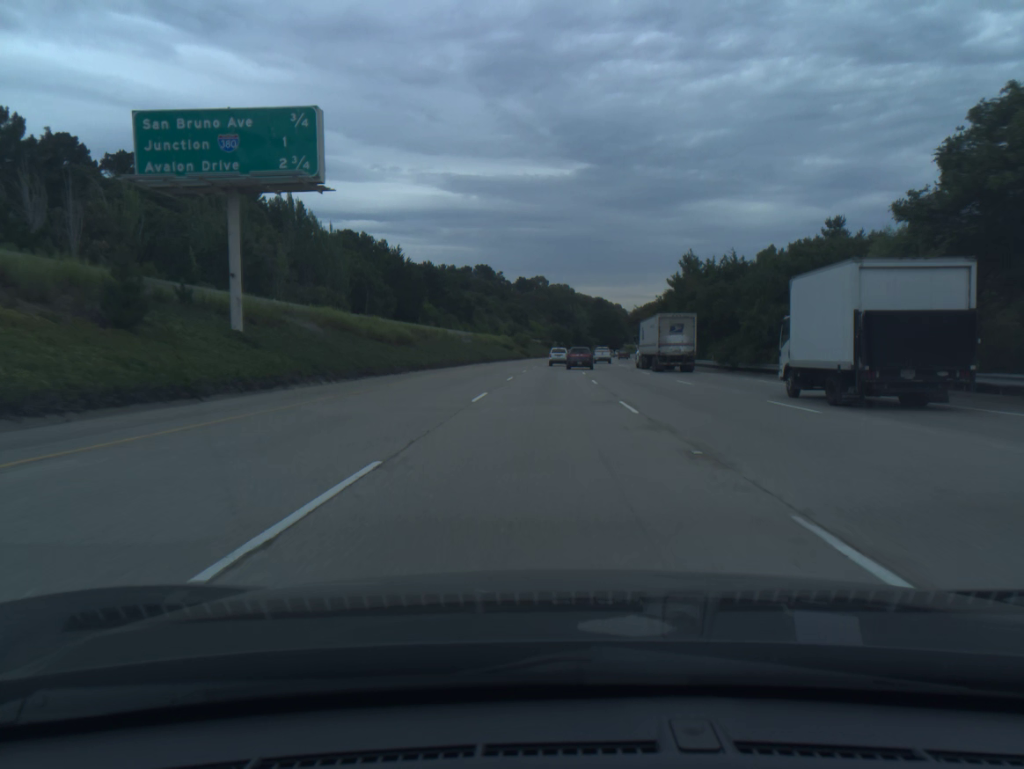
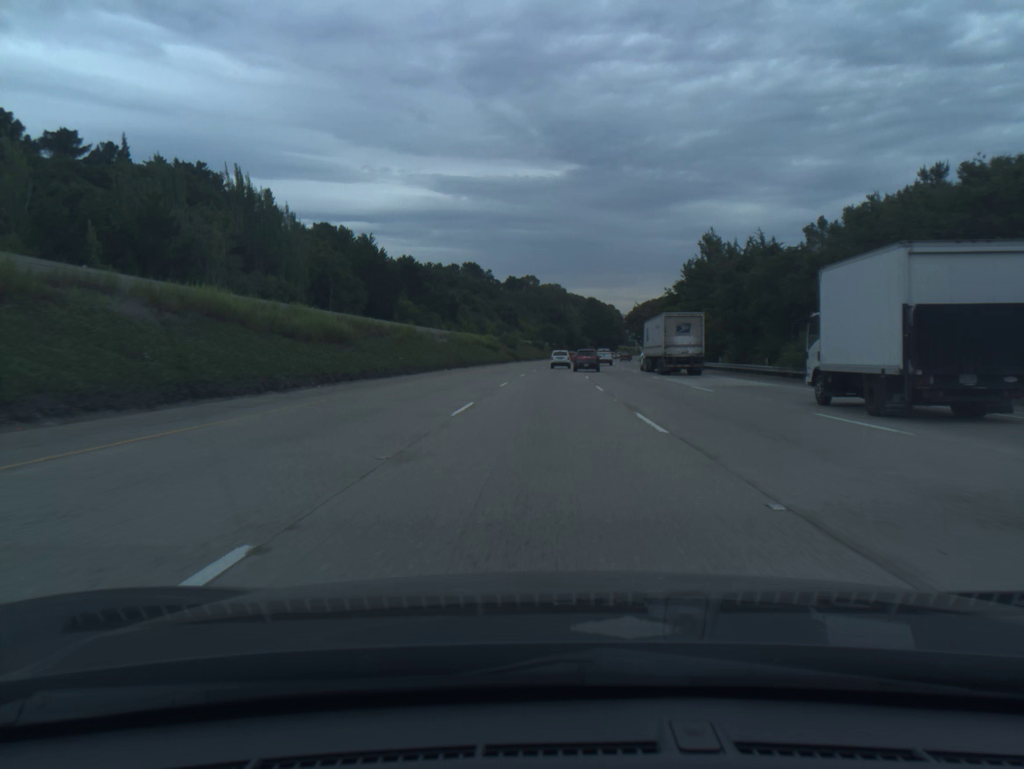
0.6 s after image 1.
(+0.1, +18.3) m; +1°
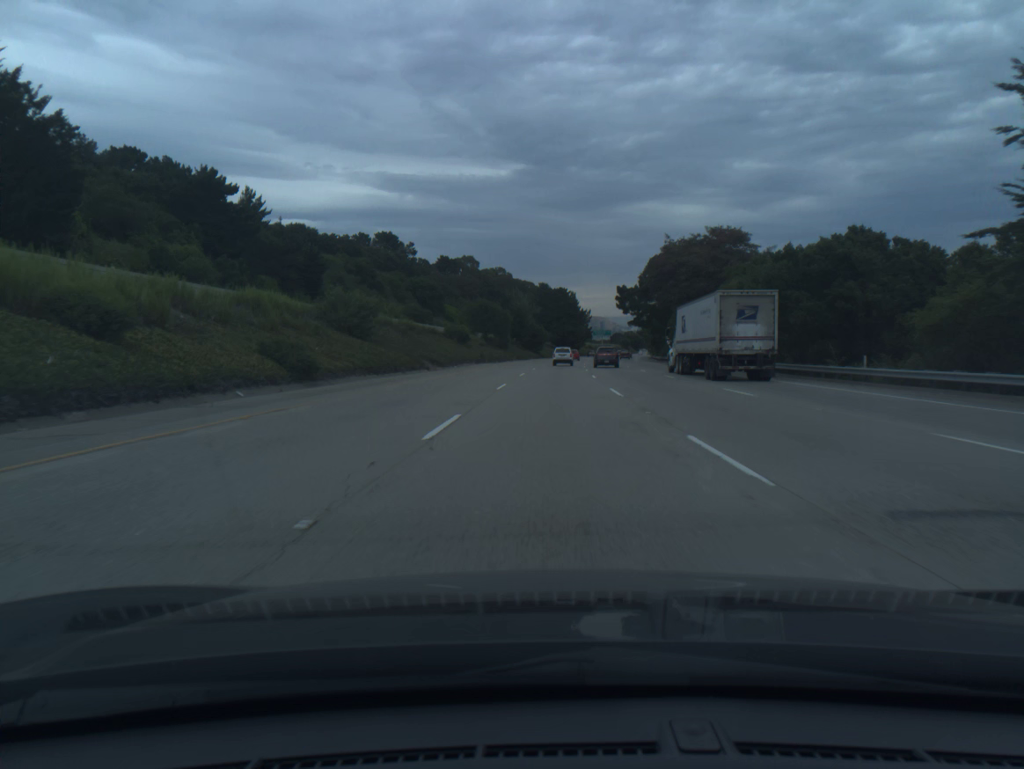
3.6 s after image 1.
(+2.7, +92.3) m; +4°
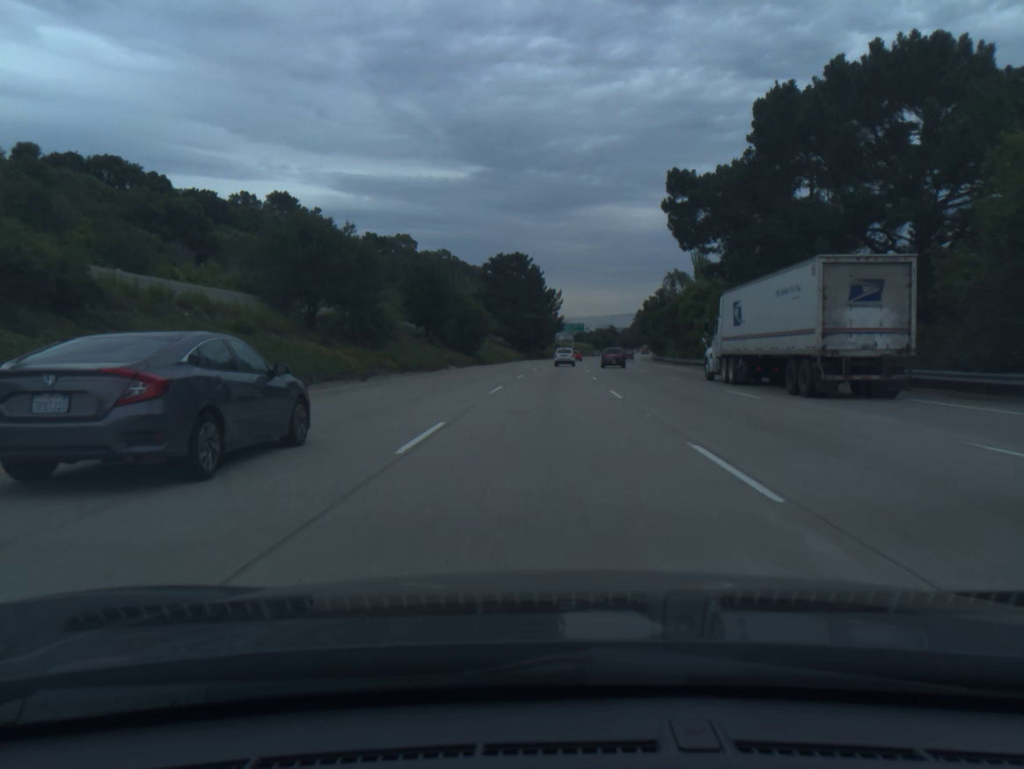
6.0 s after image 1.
(+2.2, +74.2) m; +3°
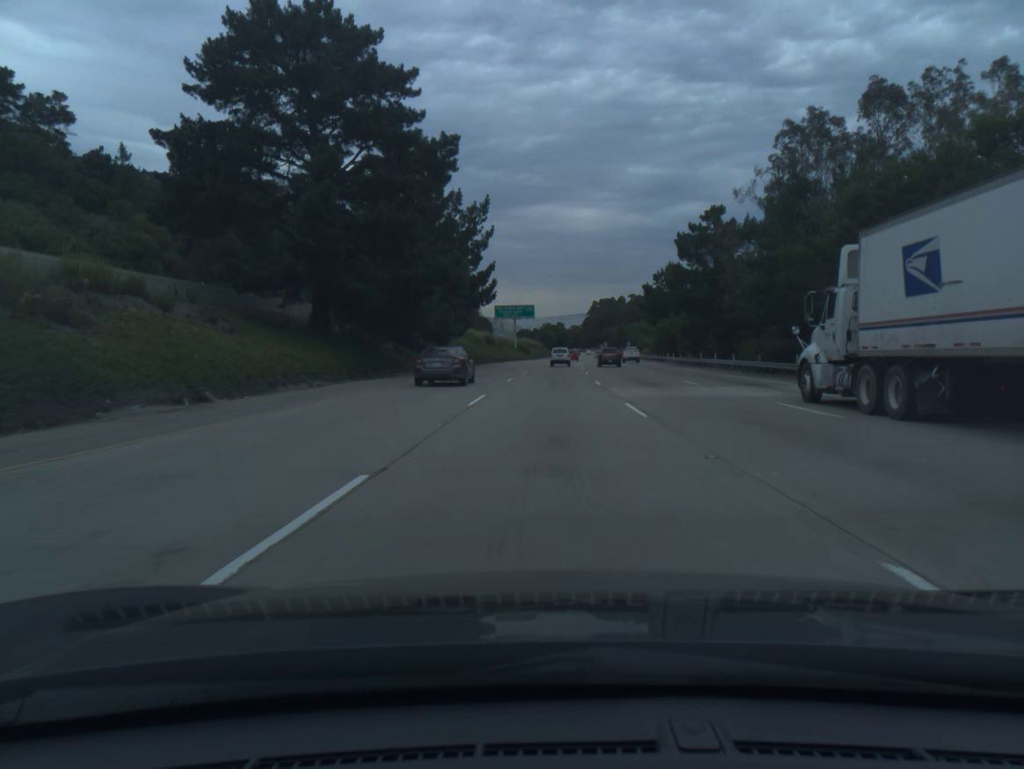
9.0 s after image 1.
(+3.5, +93.4) m; +4°
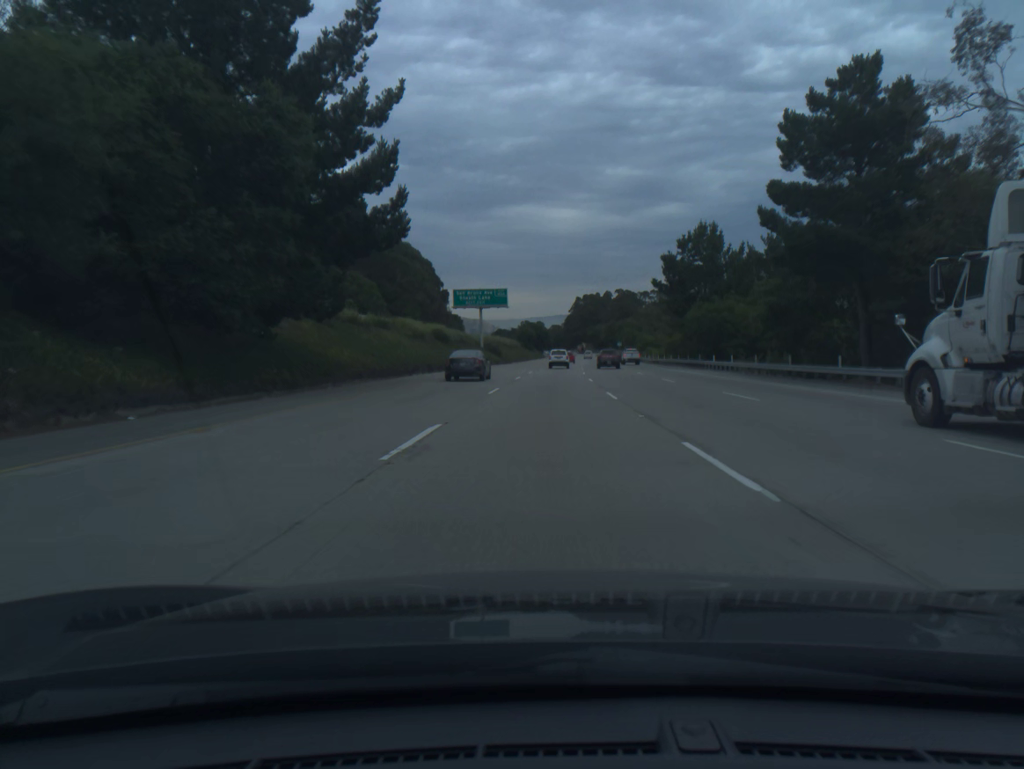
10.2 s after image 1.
(+0.5, +37.6) m; +1°
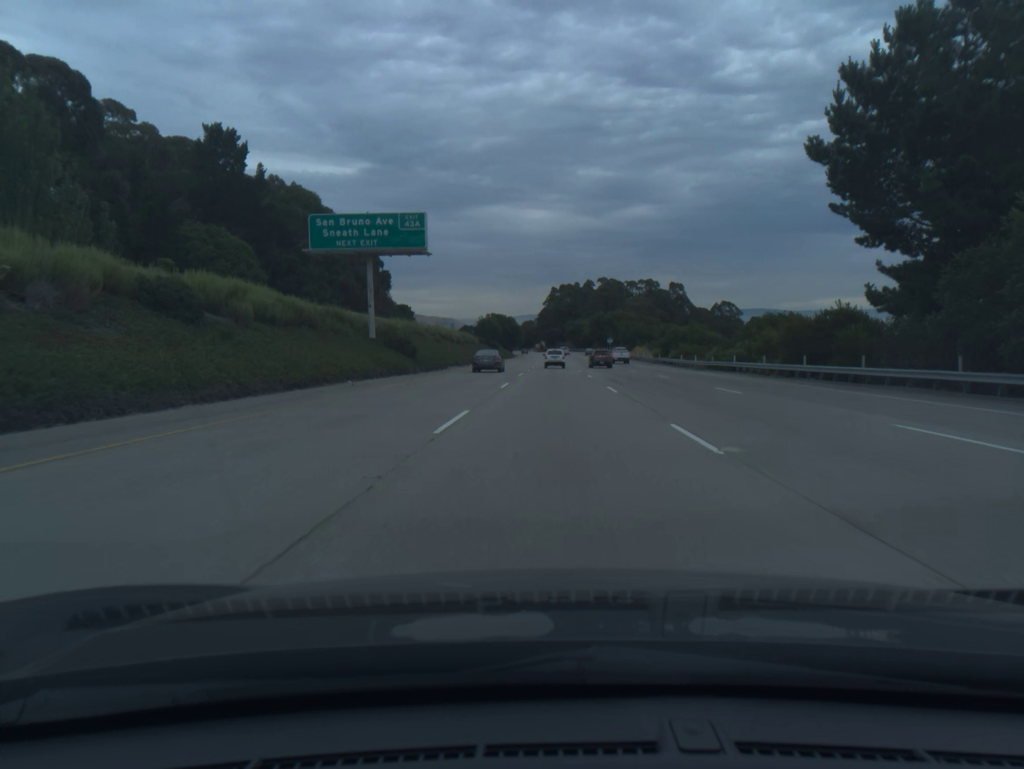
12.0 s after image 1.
(+0.9, +56.2) m; +2°
